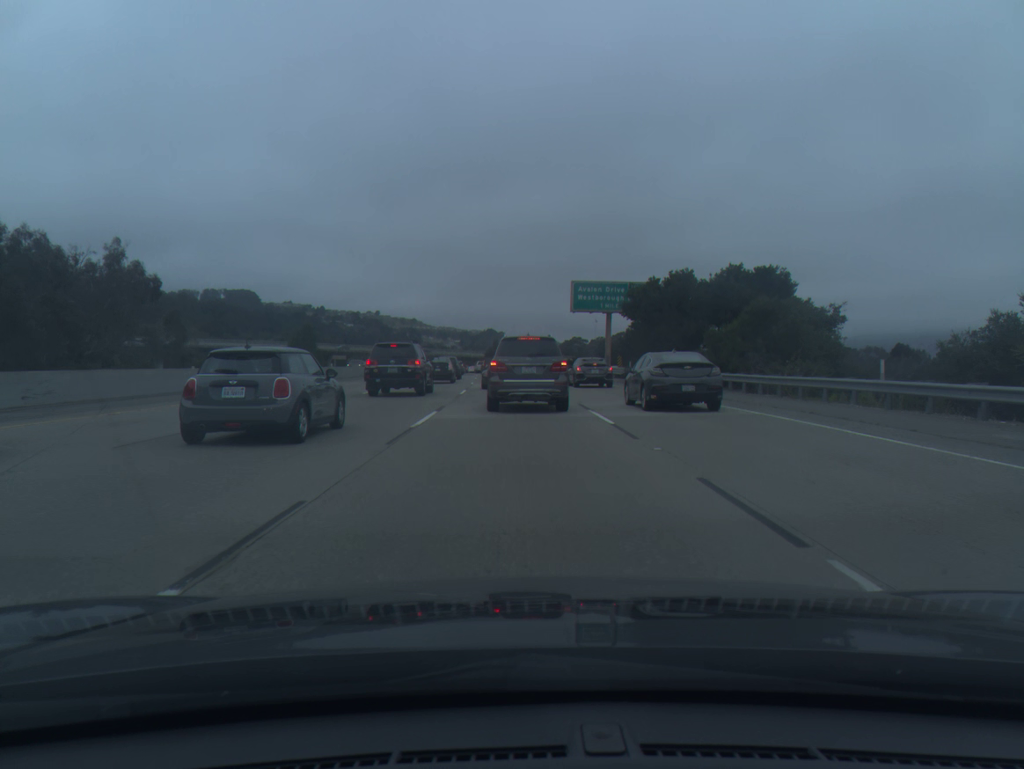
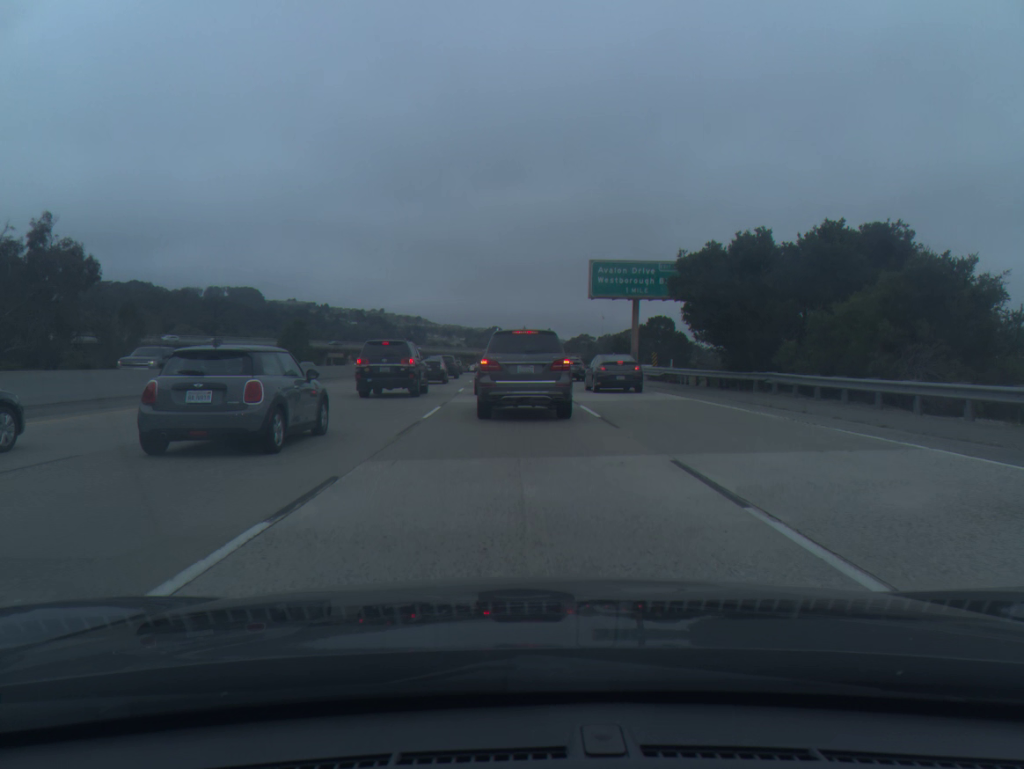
(0.0, +12.9) m; 0°
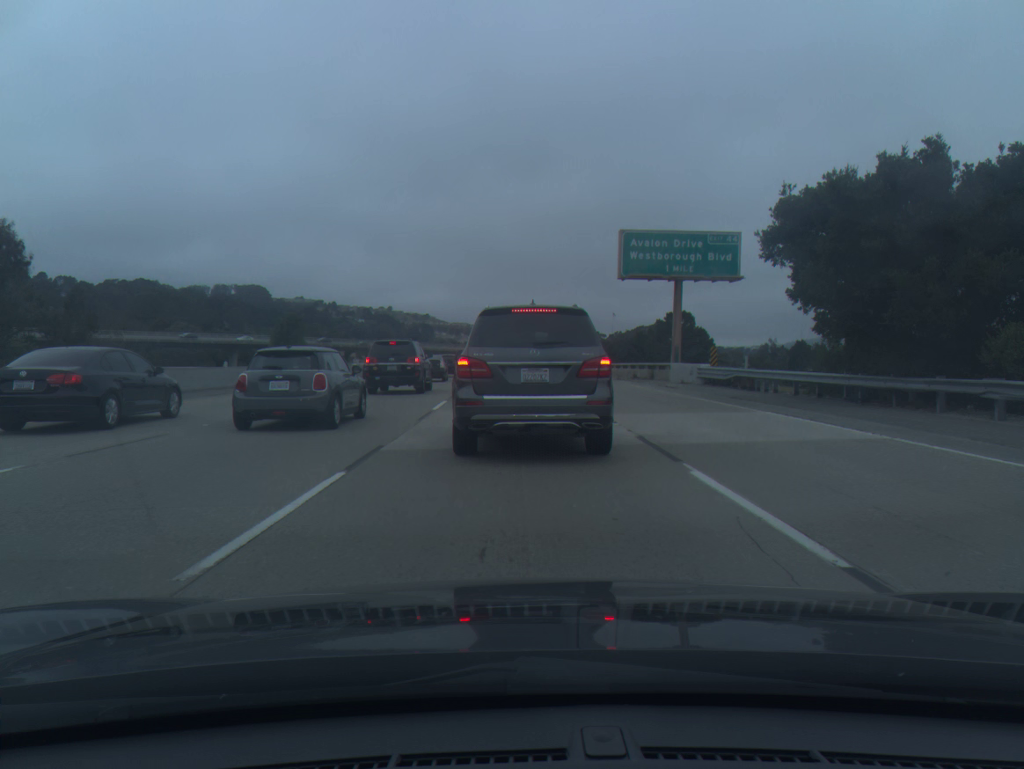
(-0.1, +12.3) m; -1°
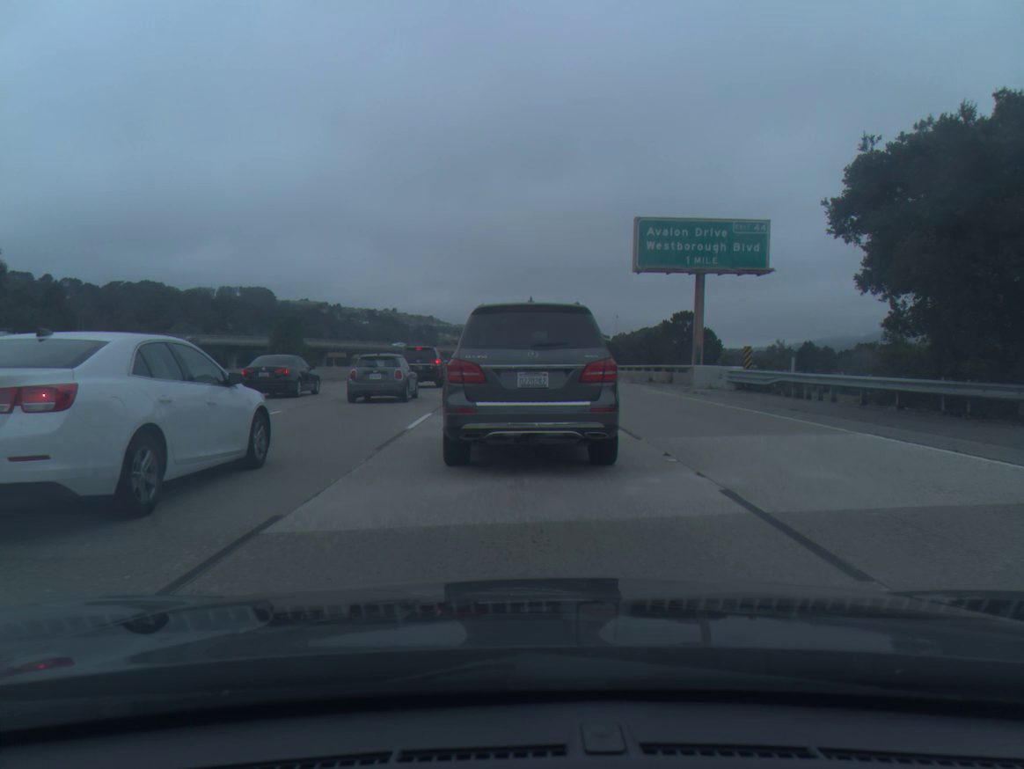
(0.0, +4.9) m; 0°
